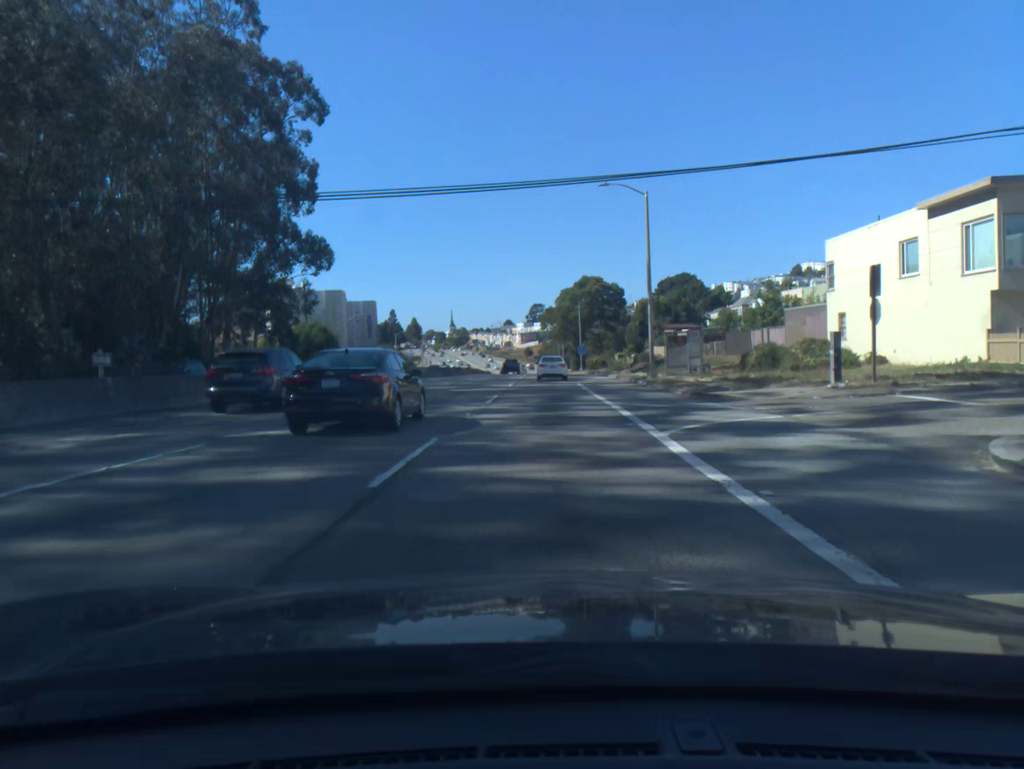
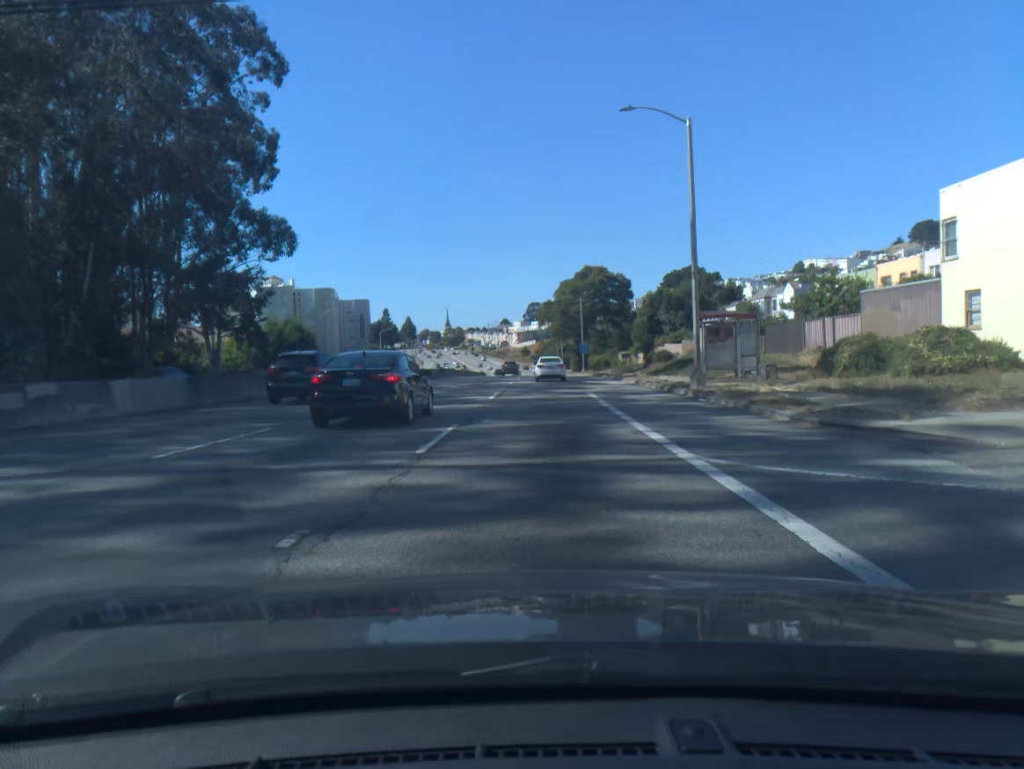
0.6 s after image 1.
(0.0, +11.7) m; 0°
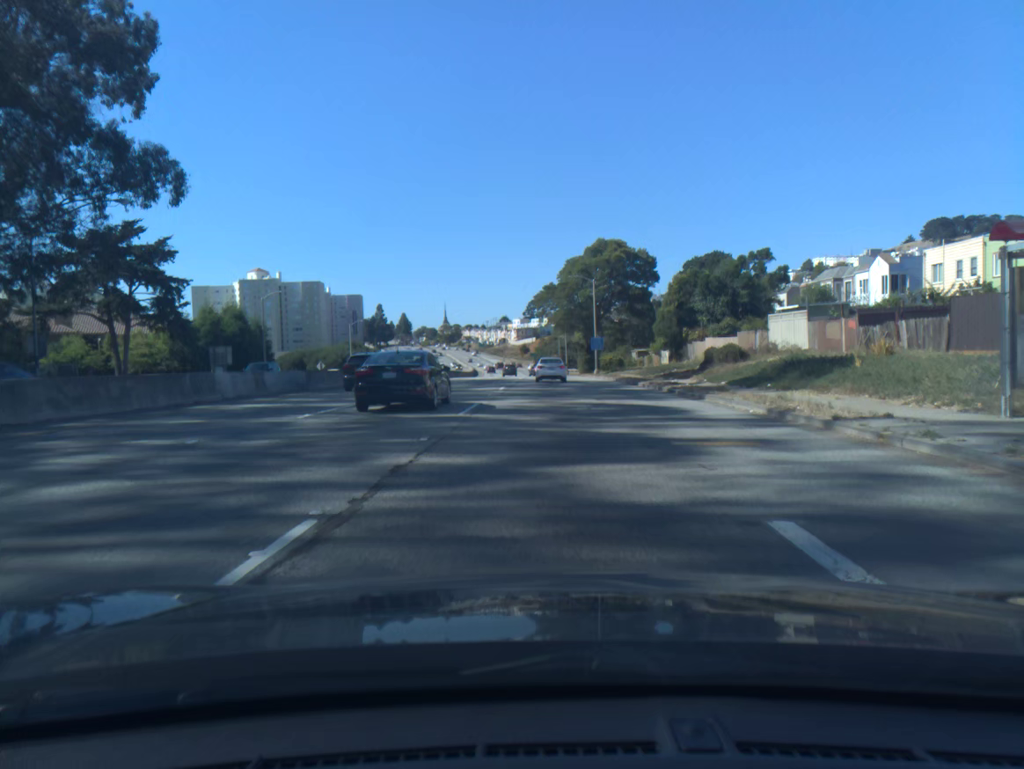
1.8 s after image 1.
(0.0, +23.4) m; 0°
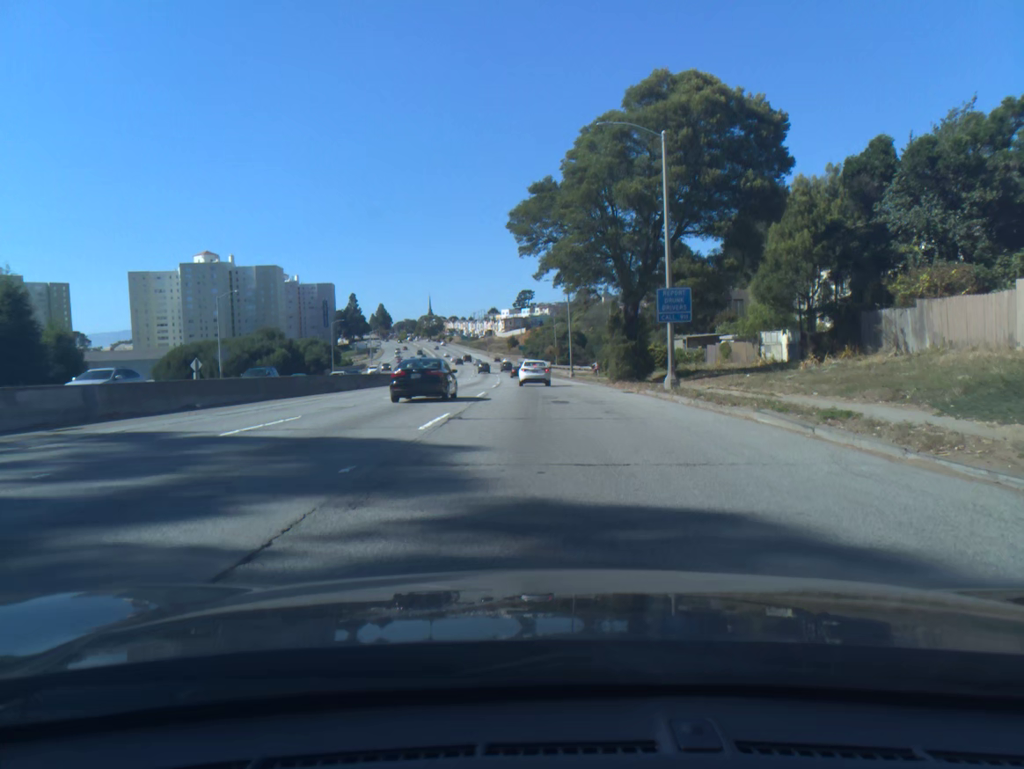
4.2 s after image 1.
(+0.4, +46.6) m; +1°
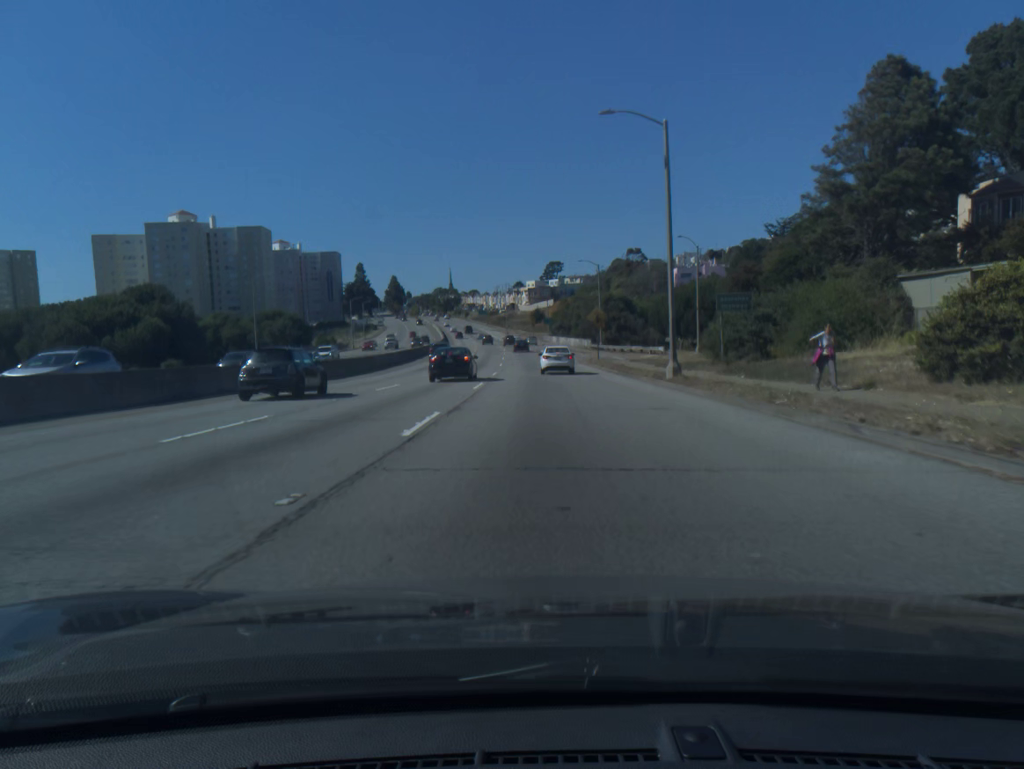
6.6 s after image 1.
(-1.0, +46.5) m; -2°
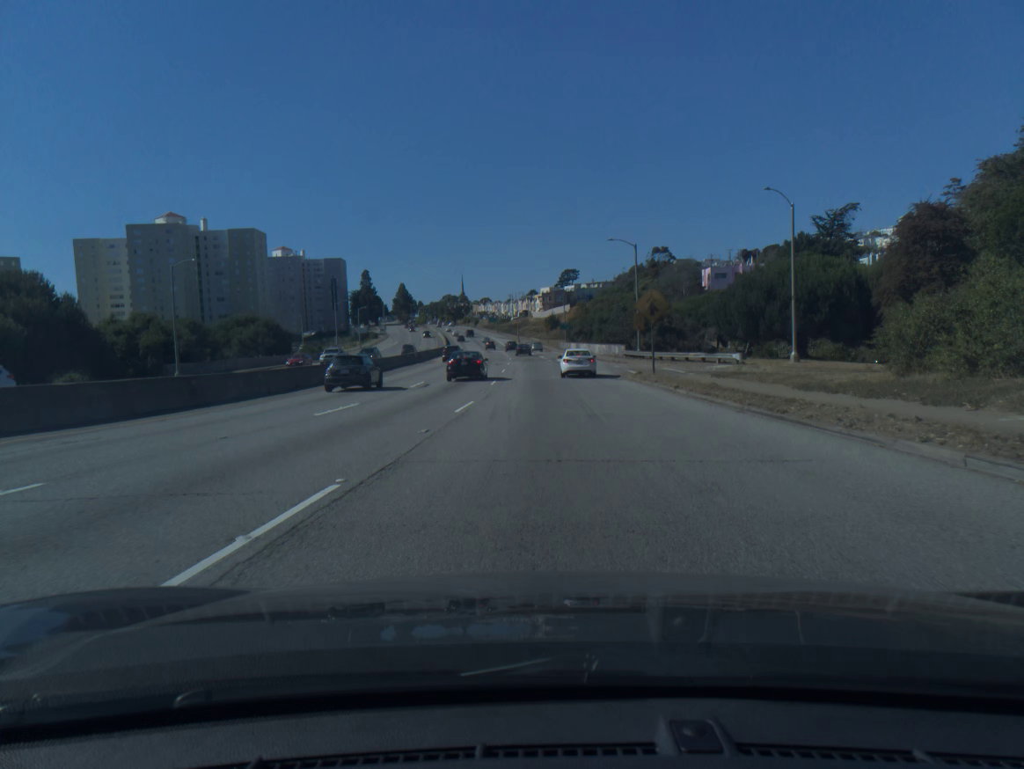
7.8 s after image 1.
(-0.2, +22.7) m; -1°
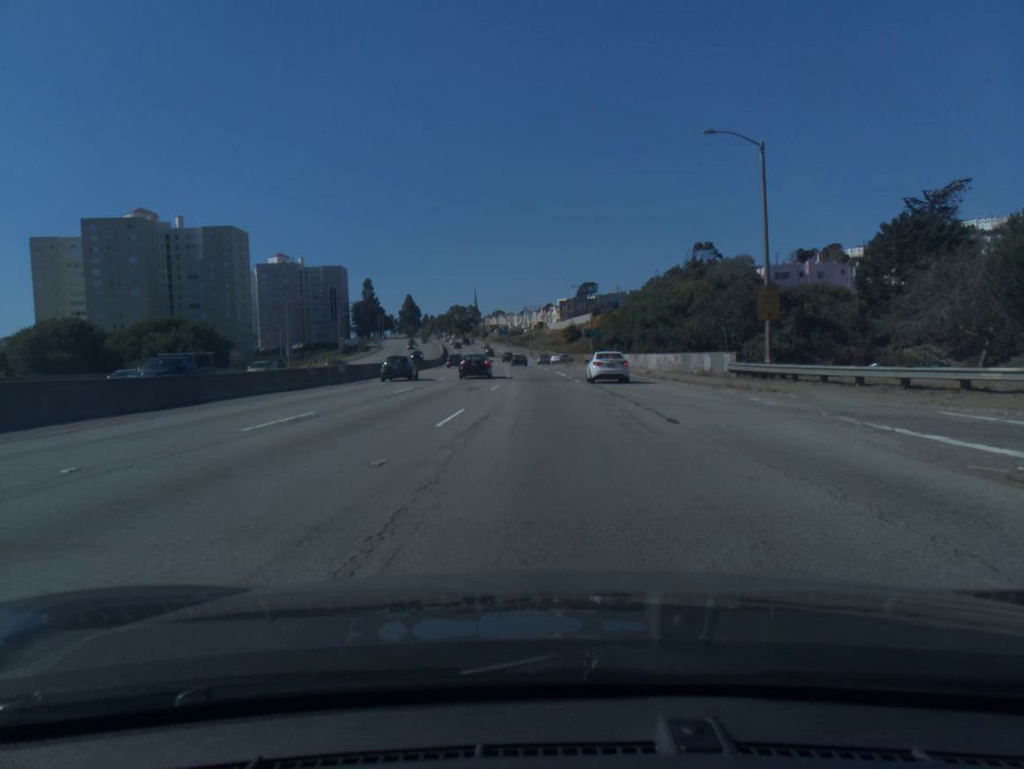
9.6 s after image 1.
(-0.3, +33.8) m; -1°
